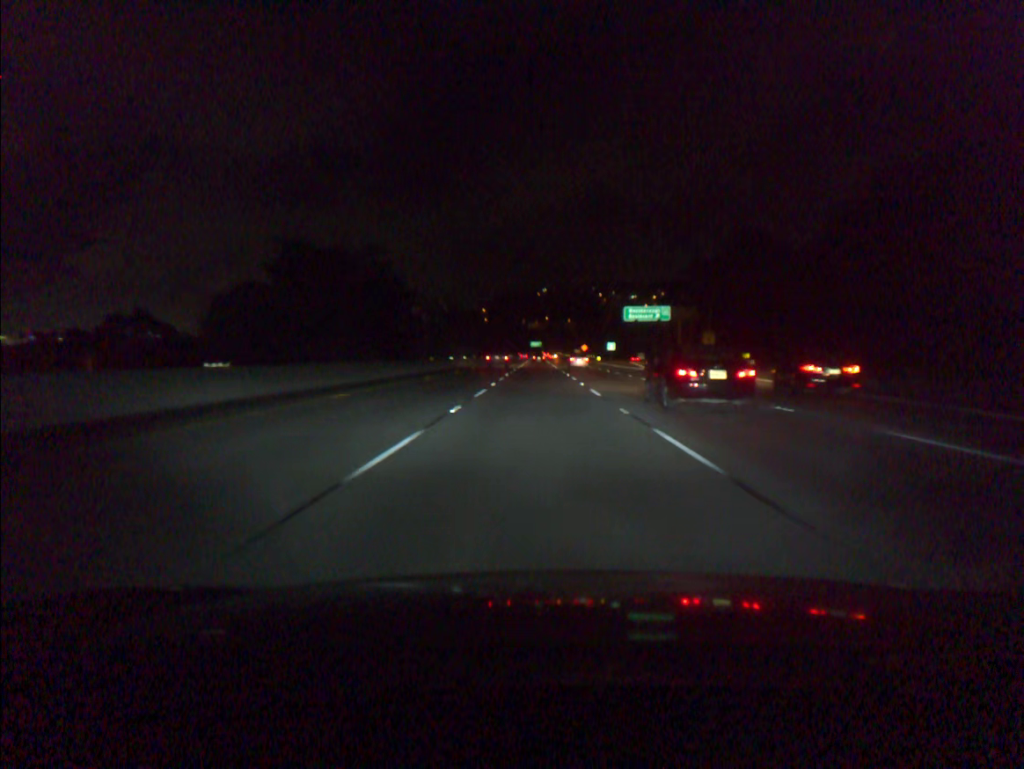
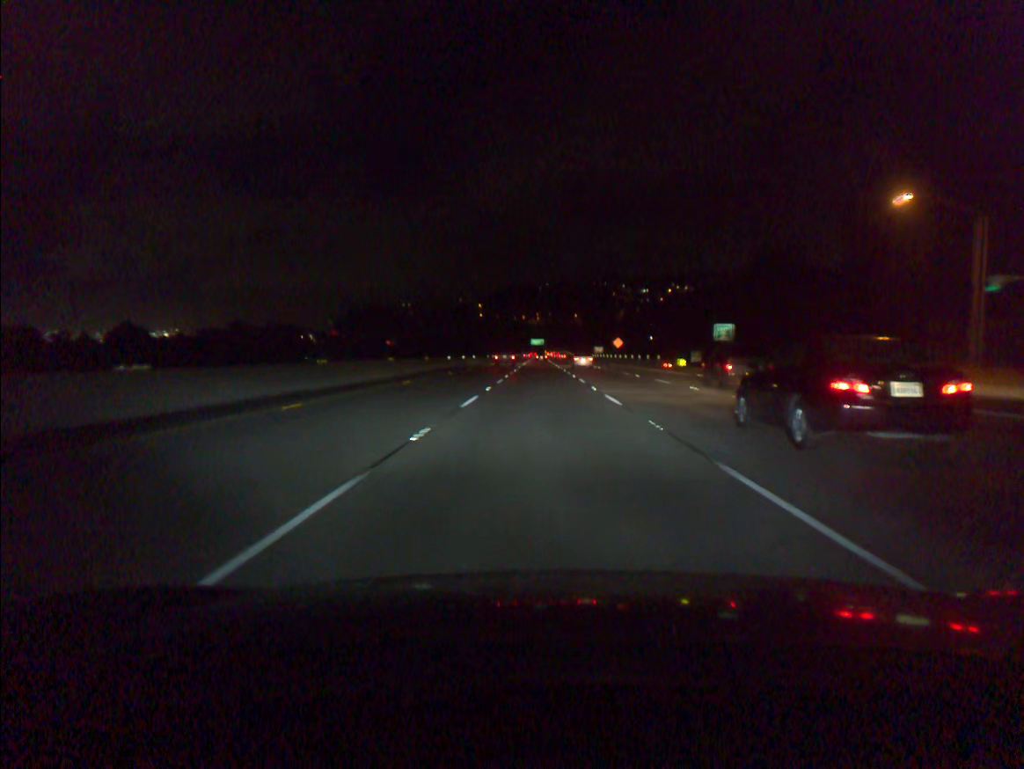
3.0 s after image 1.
(-0.2, +92.0) m; 0°
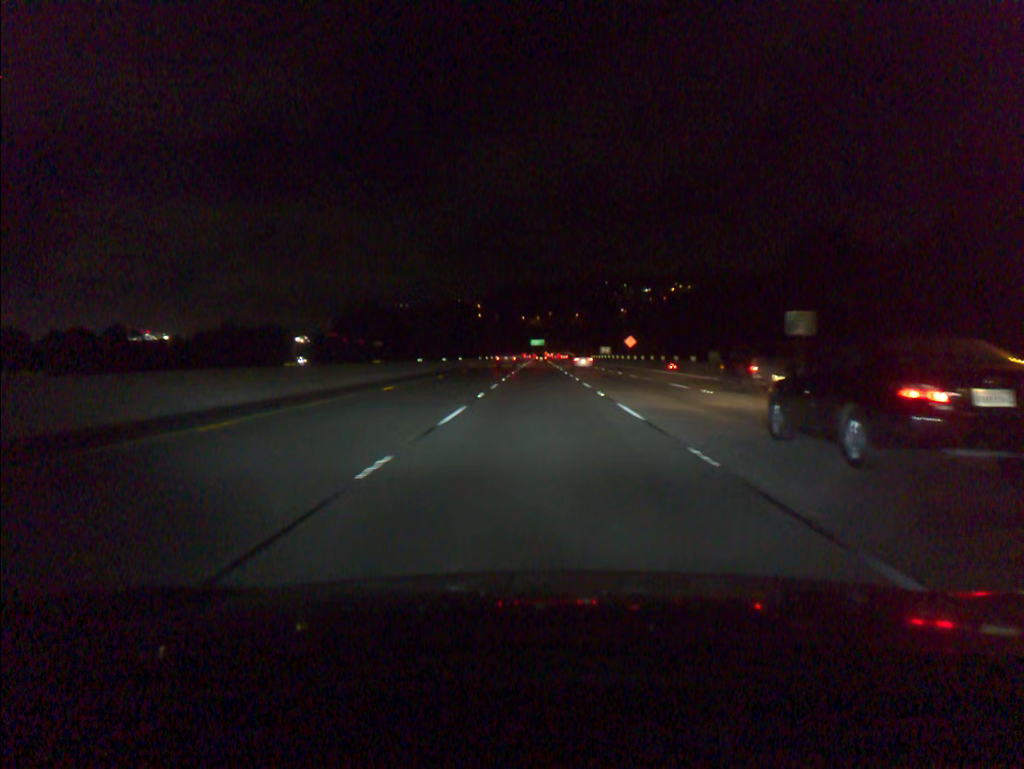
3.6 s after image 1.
(0.0, +18.5) m; 0°
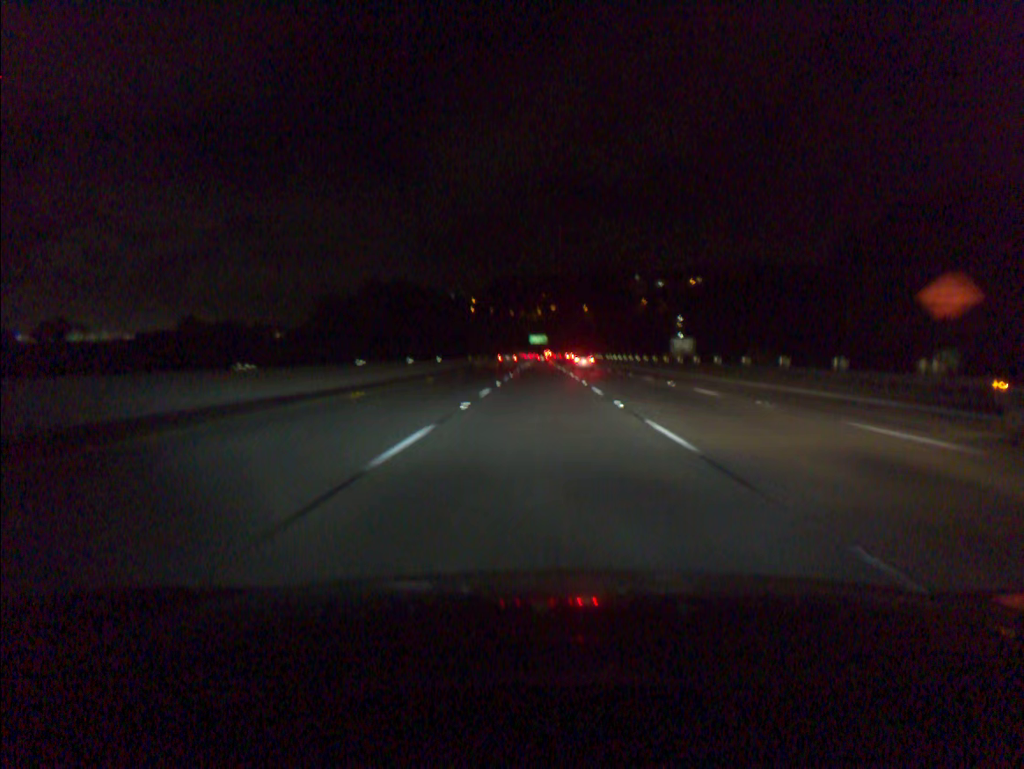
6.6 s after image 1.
(-0.2, +92.4) m; 0°
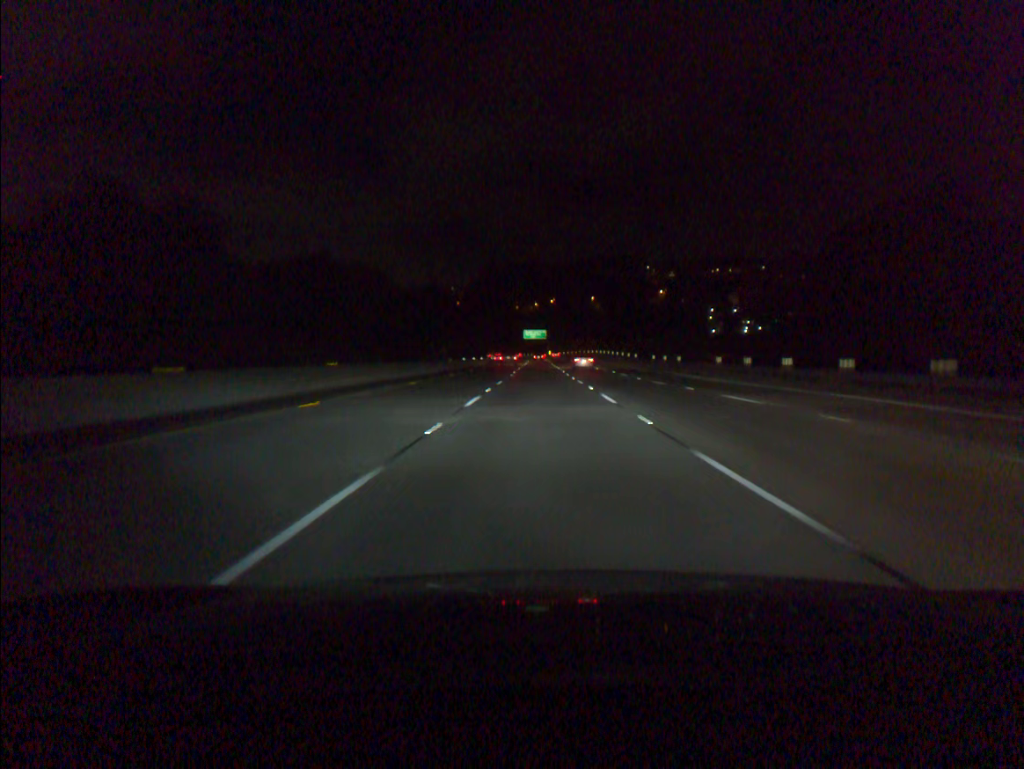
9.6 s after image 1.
(+0.1, +92.3) m; 0°
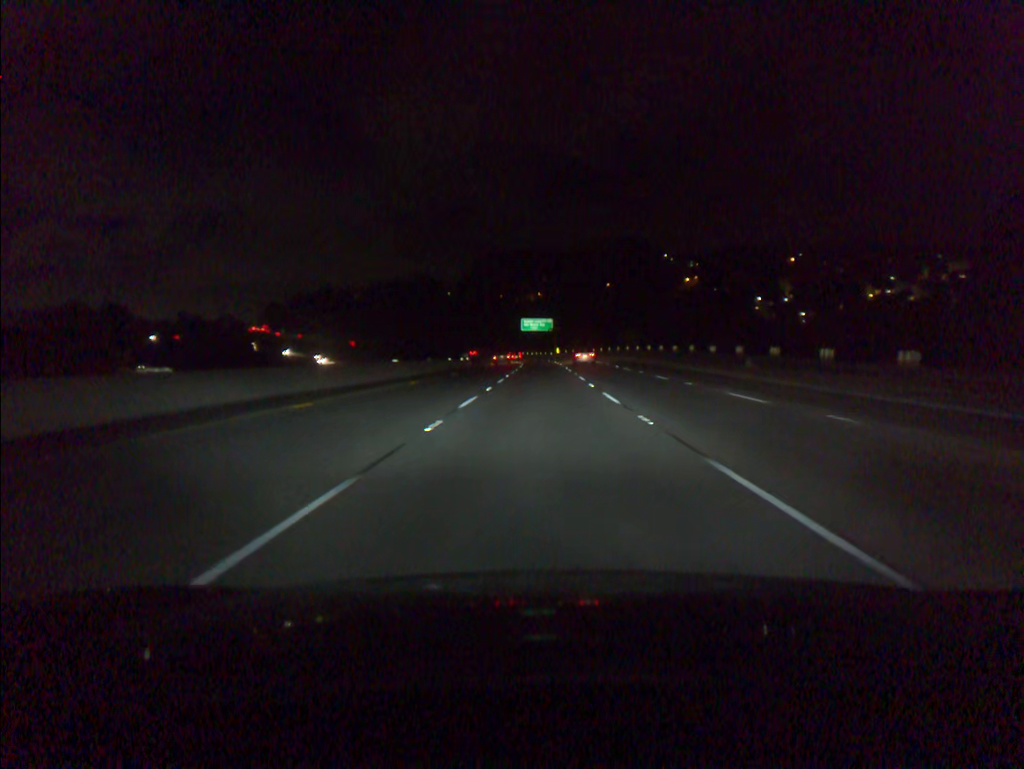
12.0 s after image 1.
(-0.1, +73.8) m; 0°
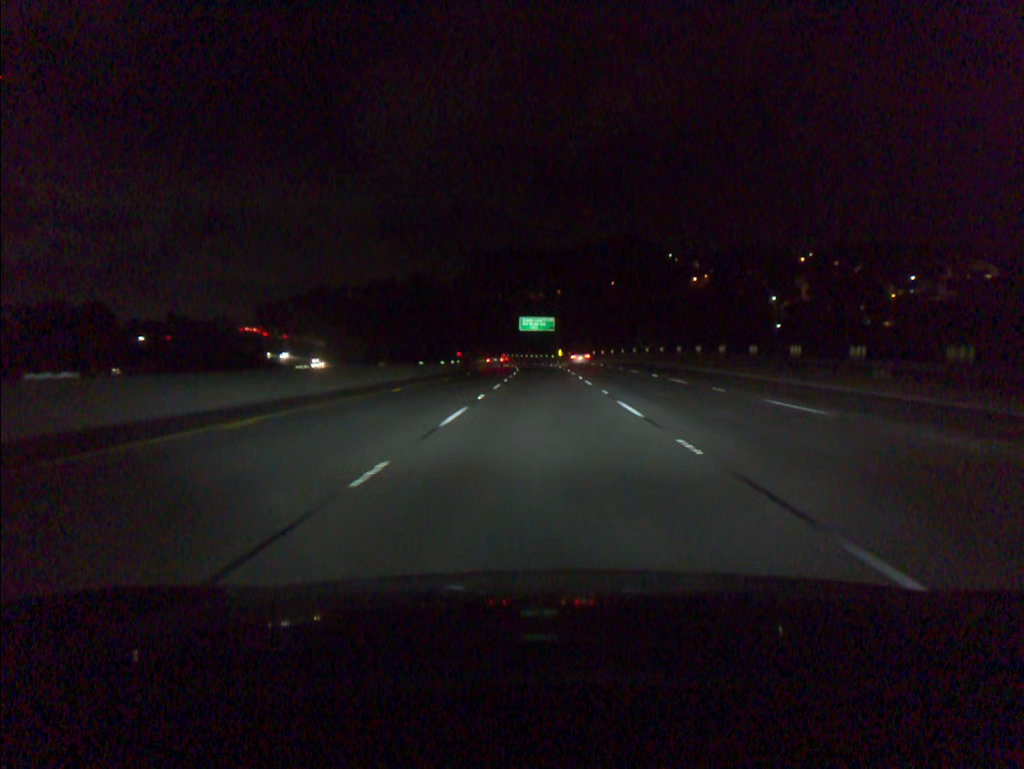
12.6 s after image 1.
(0.0, +18.5) m; 0°
